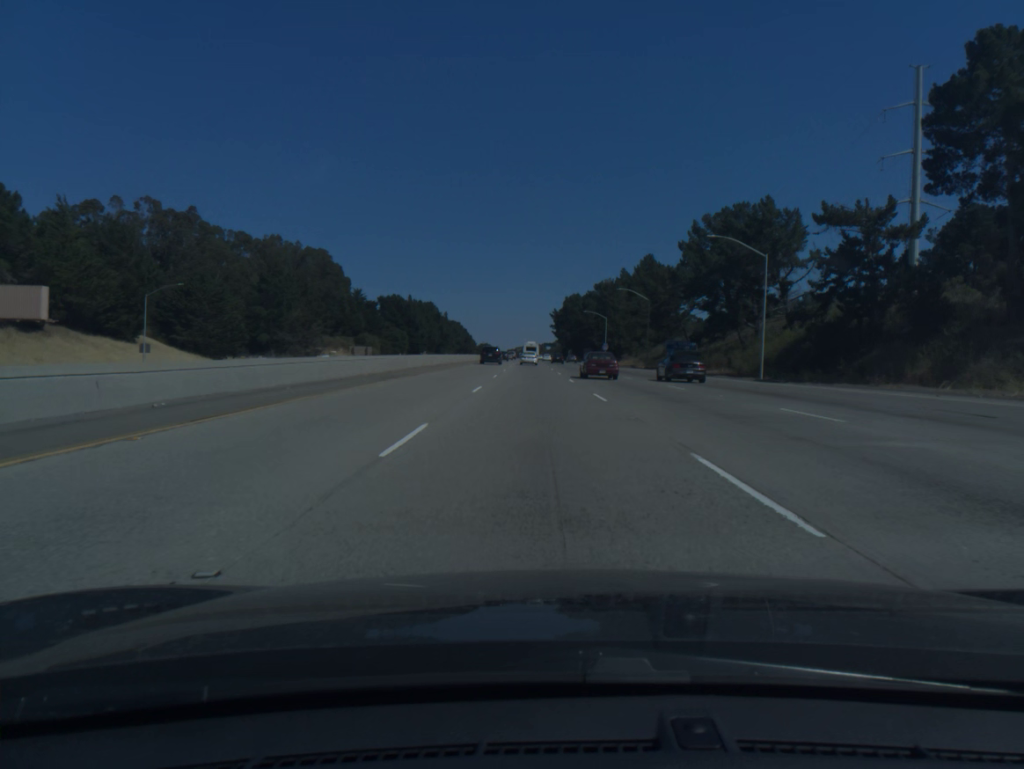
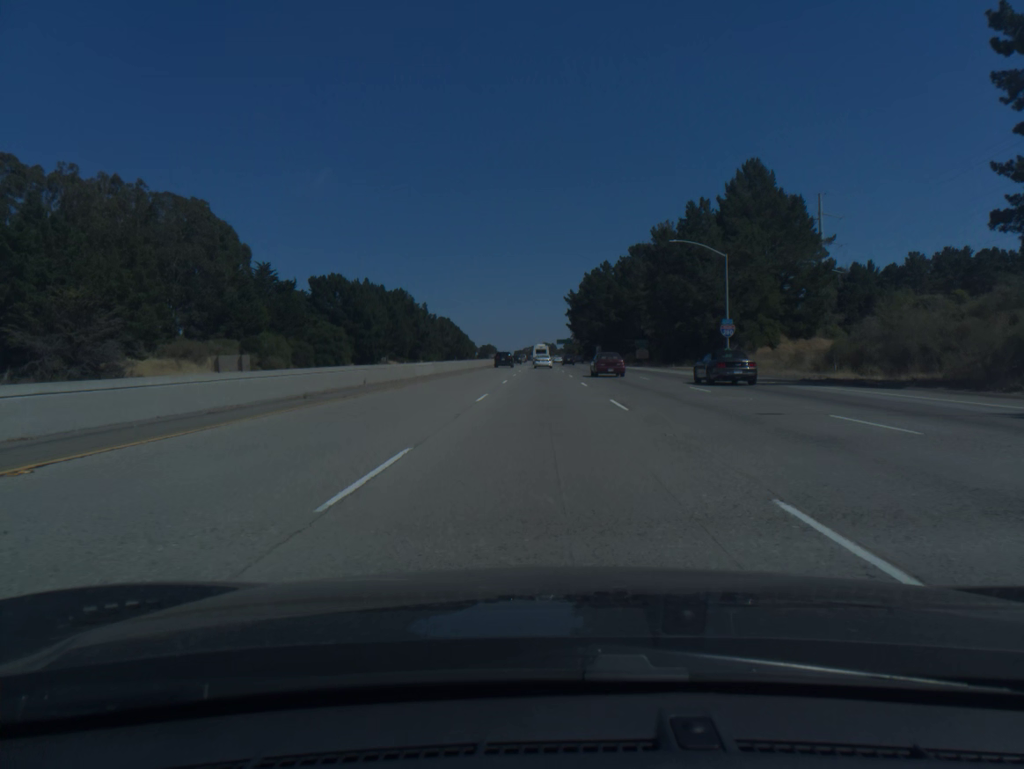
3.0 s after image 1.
(-1.5, +90.0) m; -1°
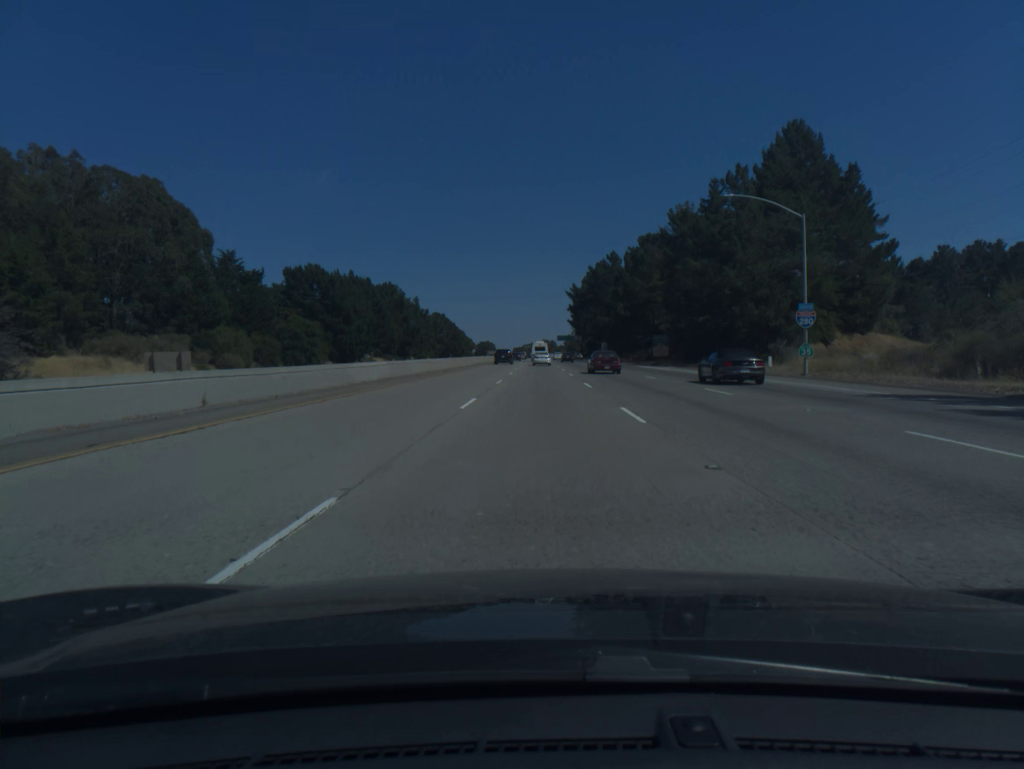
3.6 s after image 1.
(0.0, +18.1) m; 0°
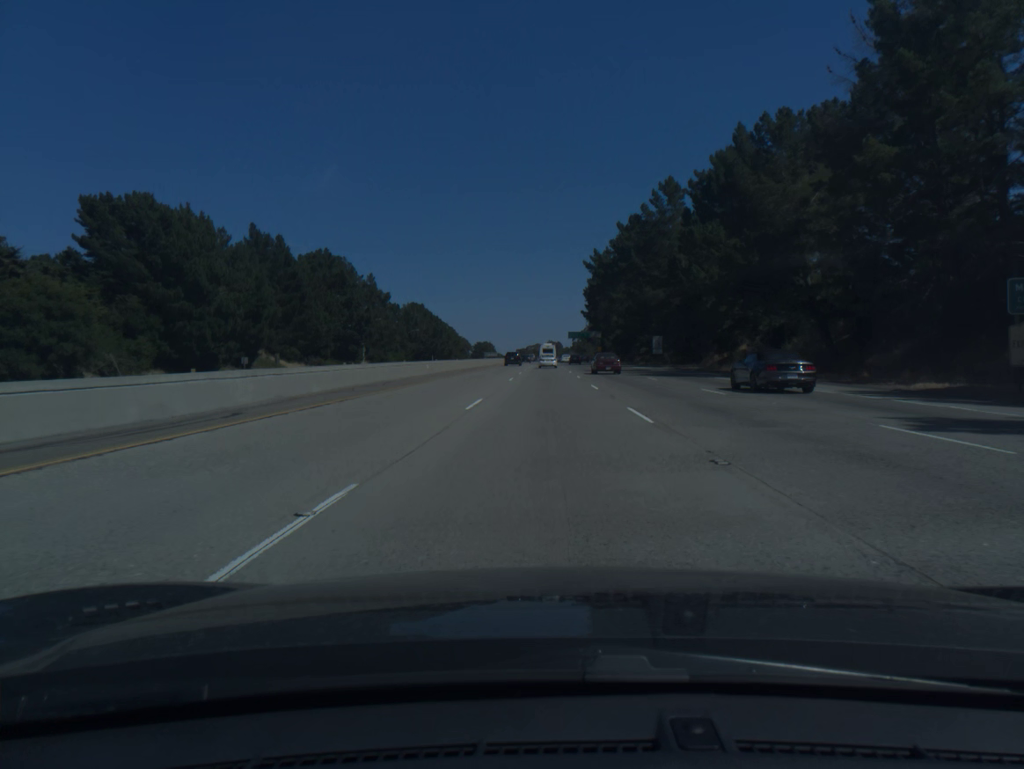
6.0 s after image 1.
(-0.3, +72.5) m; 0°
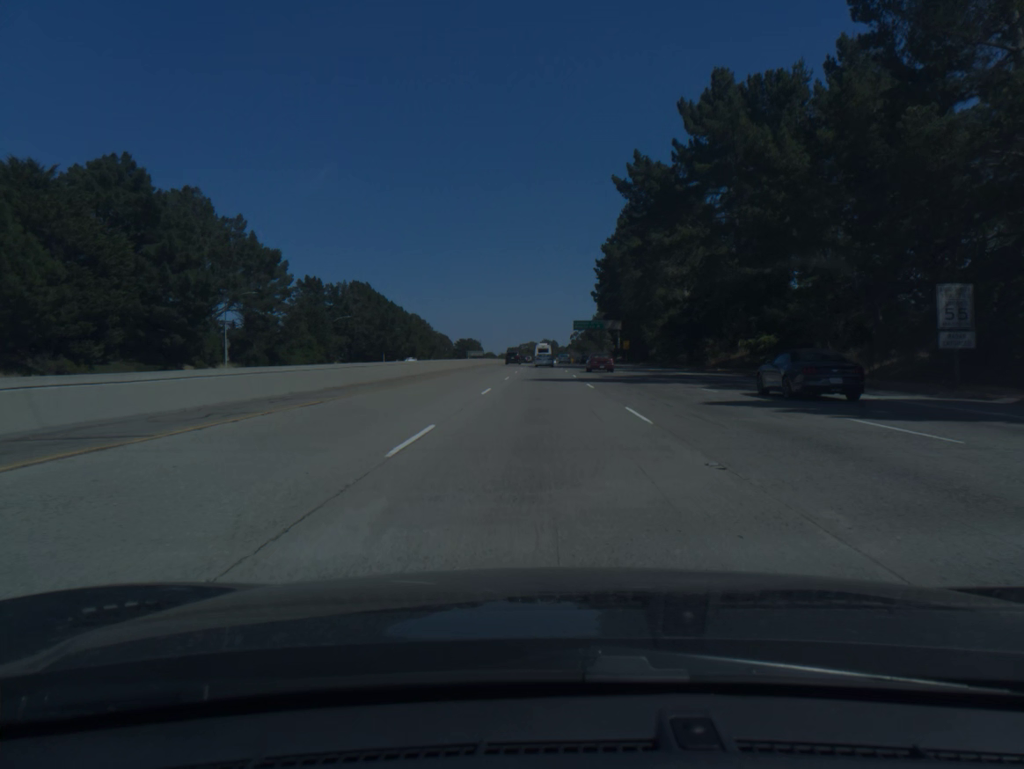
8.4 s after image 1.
(+0.3, +73.2) m; 0°
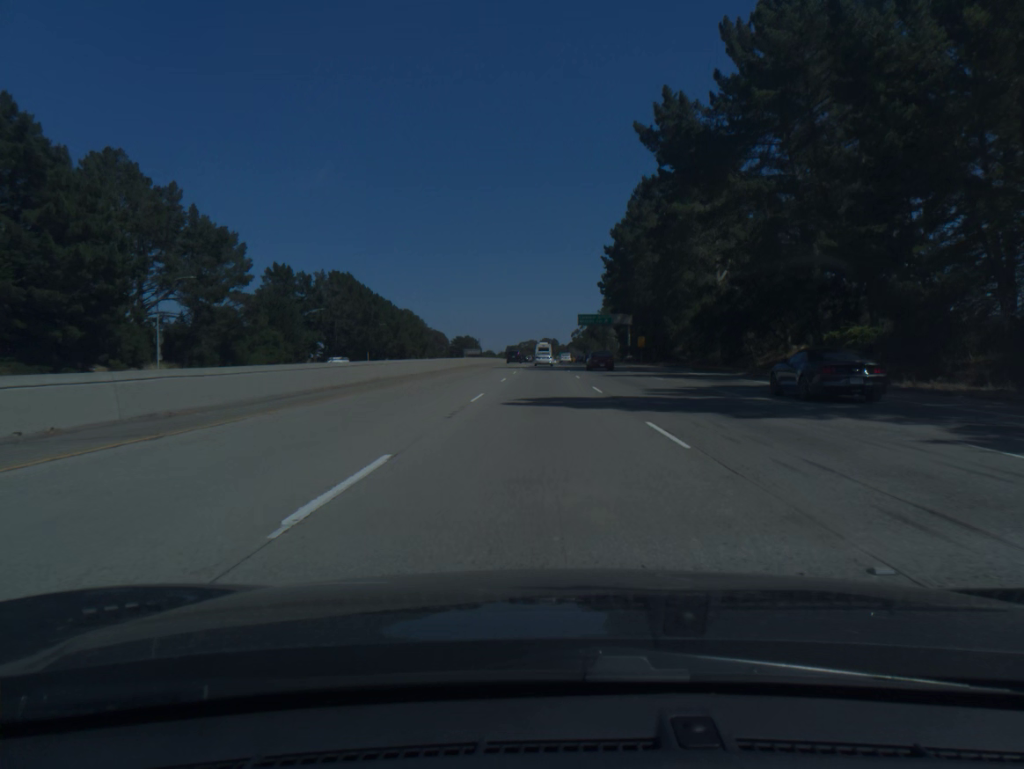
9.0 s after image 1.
(0.0, +18.4) m; 0°
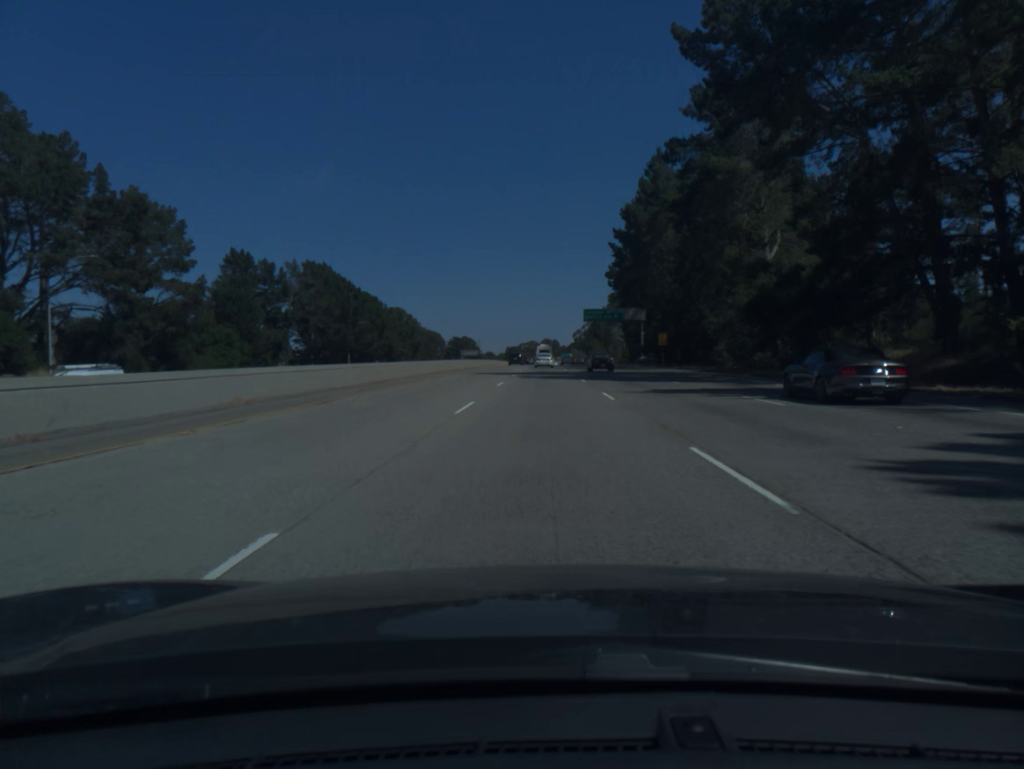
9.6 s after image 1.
(0.0, +18.5) m; 0°
